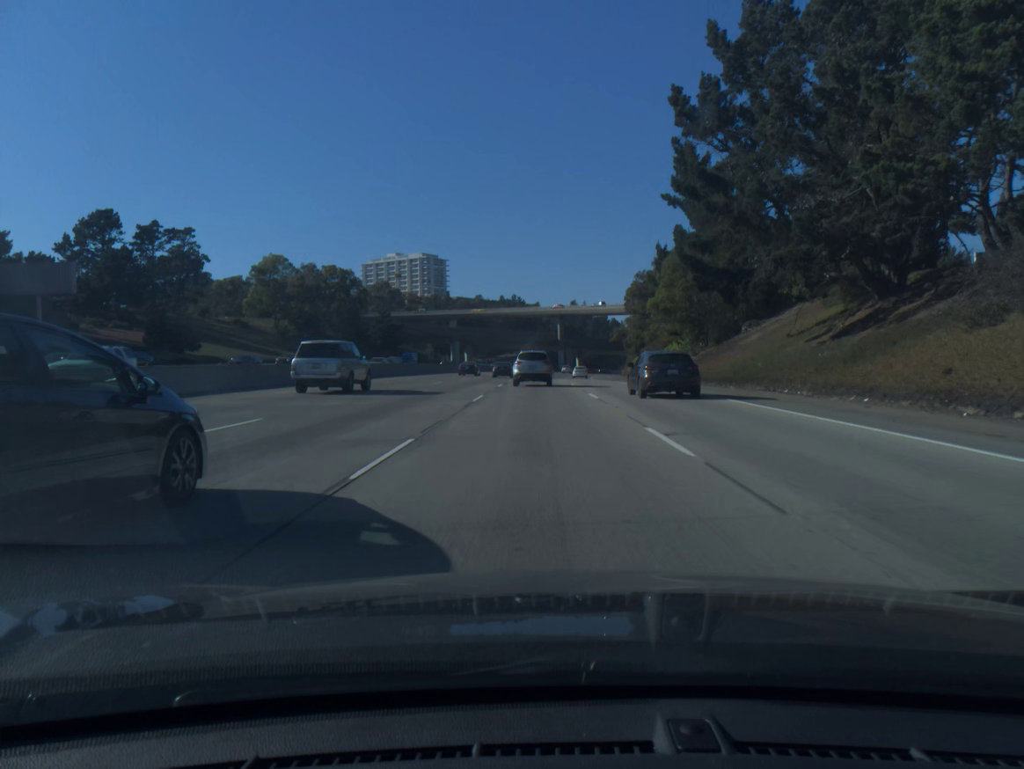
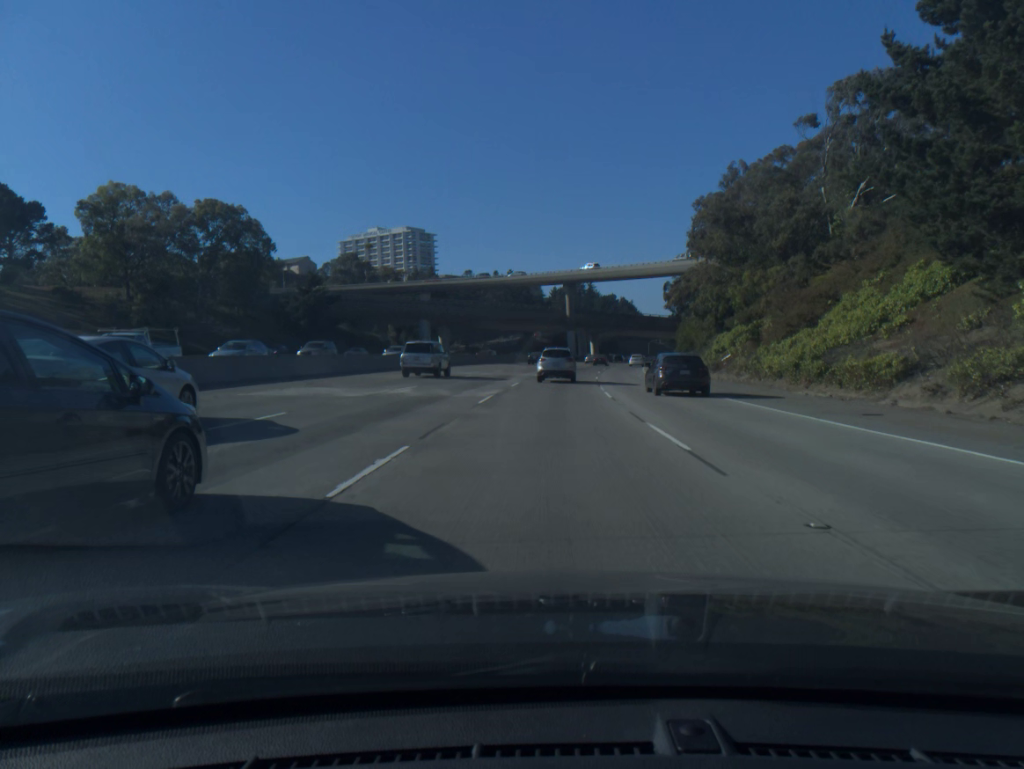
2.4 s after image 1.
(-0.2, +57.5) m; 0°
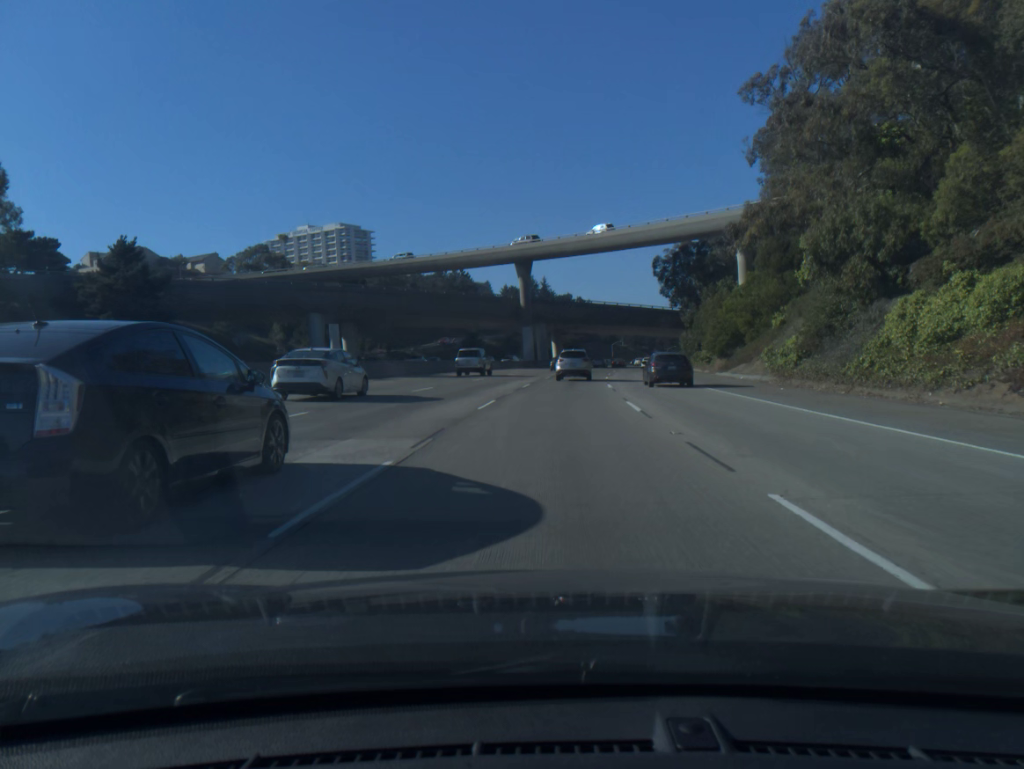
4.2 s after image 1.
(+1.1, +42.7) m; +3°
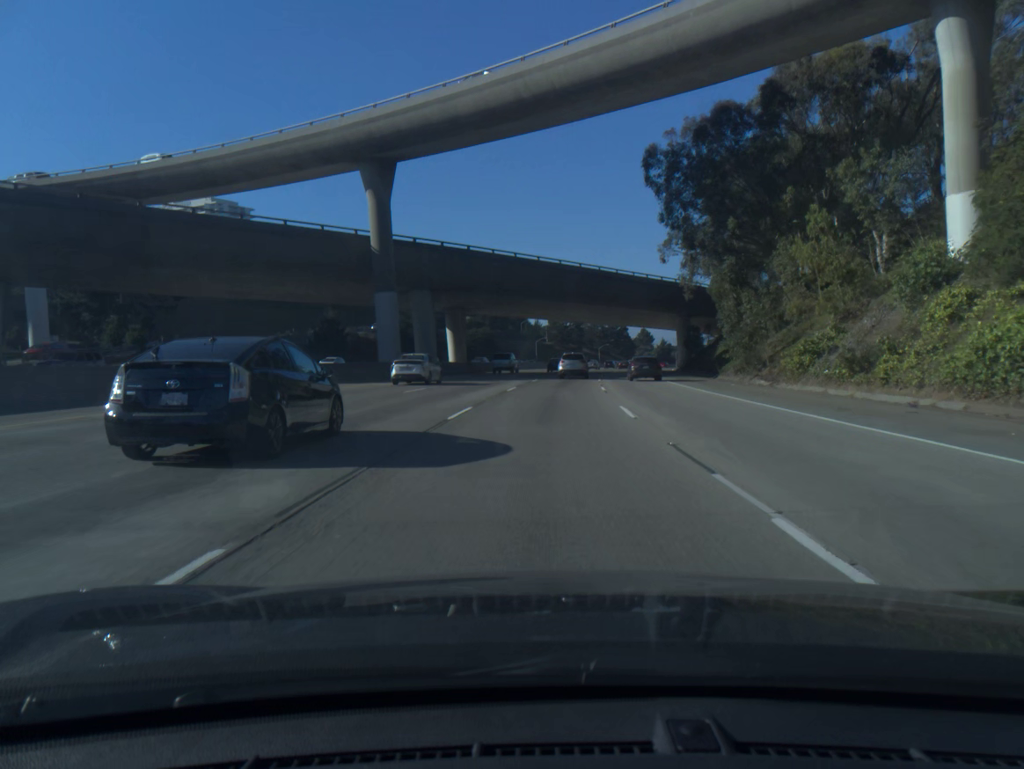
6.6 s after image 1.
(+3.1, +57.8) m; +6°
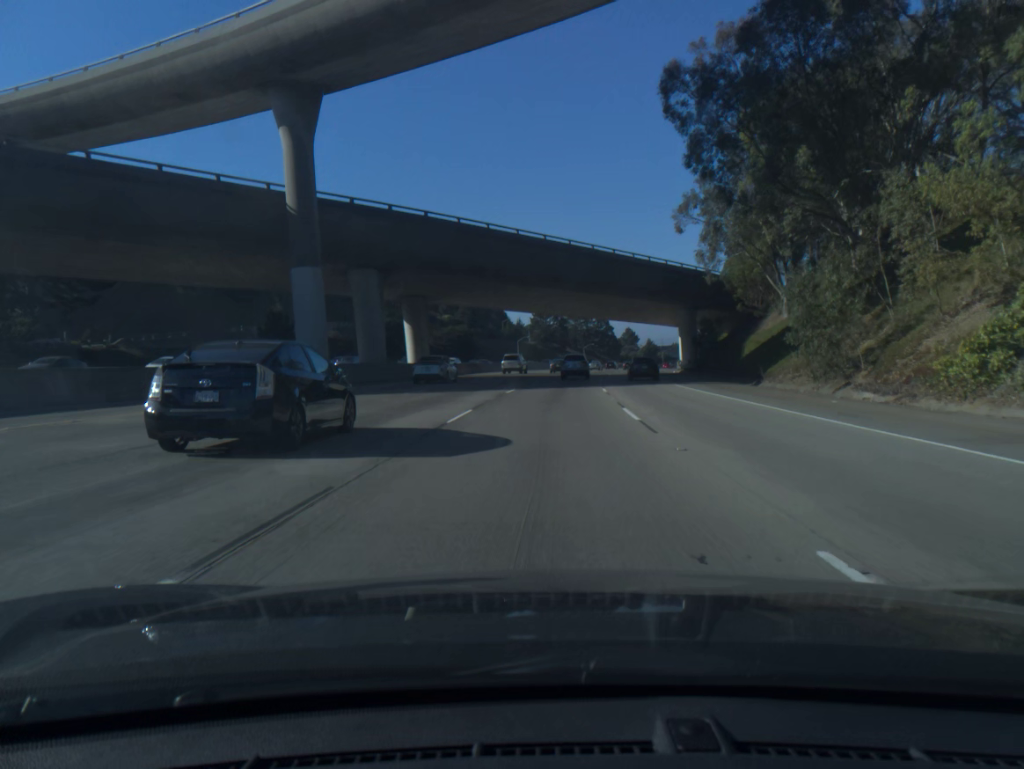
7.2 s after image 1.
(+0.2, +14.8) m; +1°
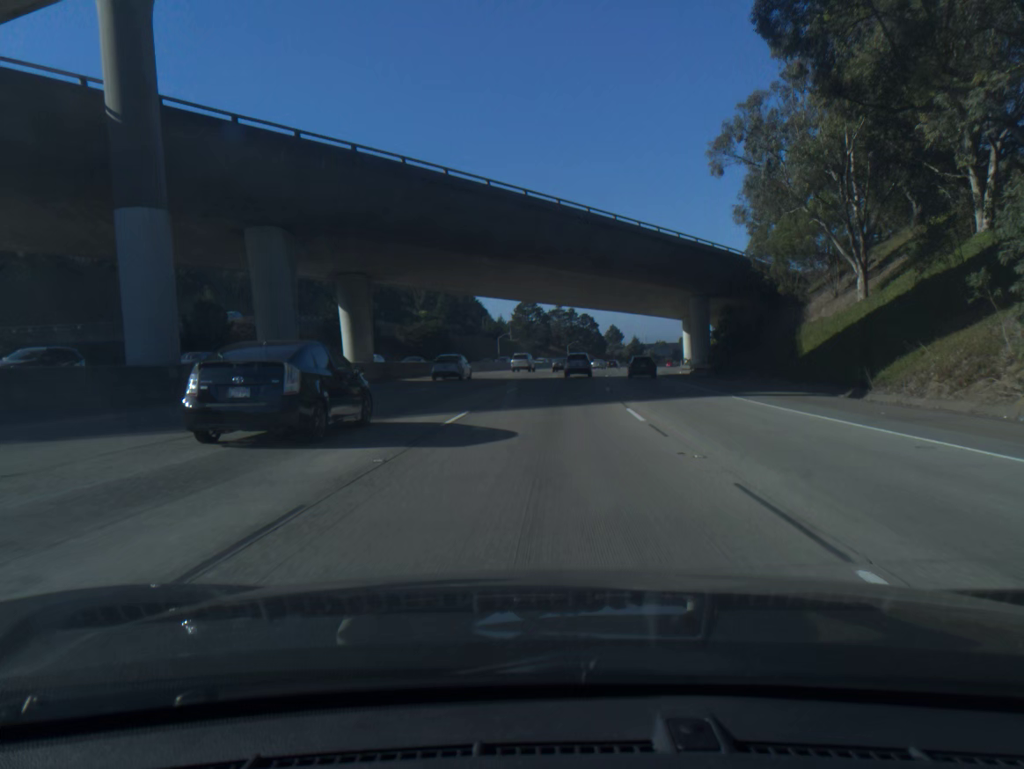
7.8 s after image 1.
(+0.2, +15.0) m; +1°
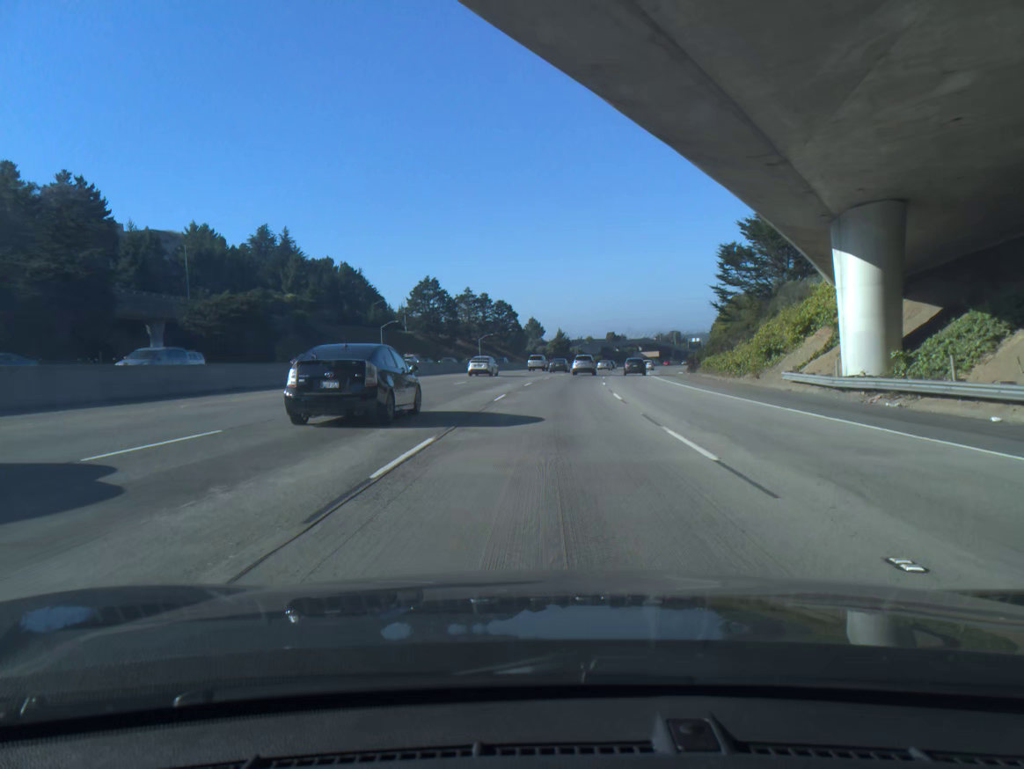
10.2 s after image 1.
(+3.1, +61.6) m; +6°
